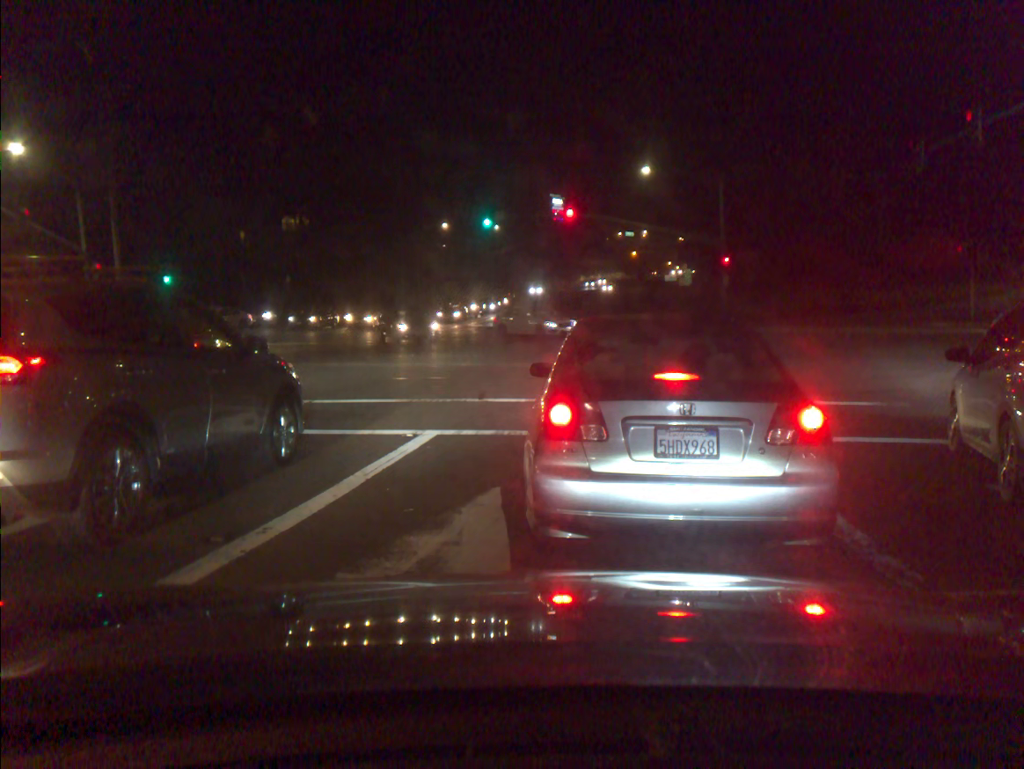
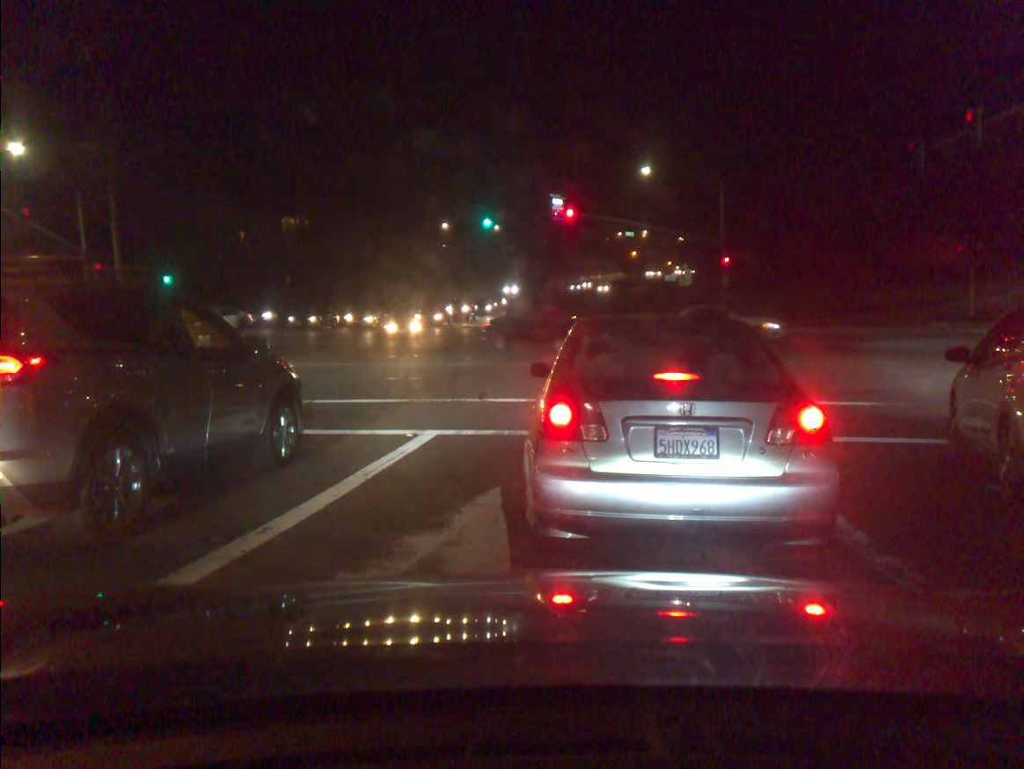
(0.0, 0.0) m; 0°
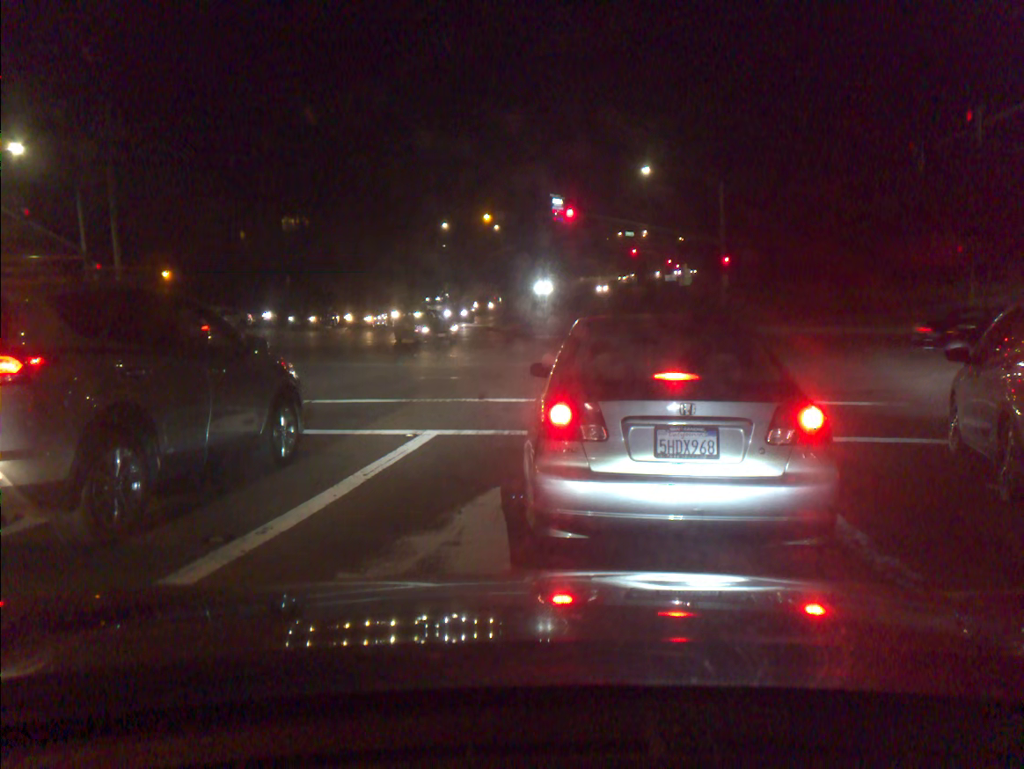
(0.0, 0.0) m; 0°
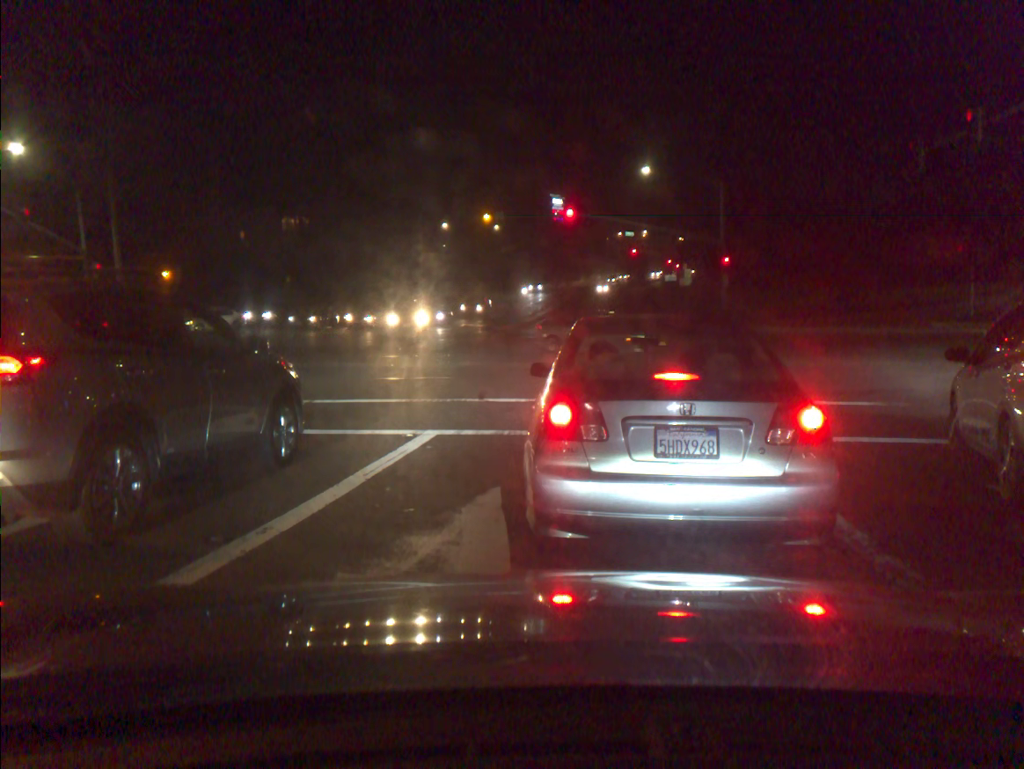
(0.0, 0.0) m; 0°
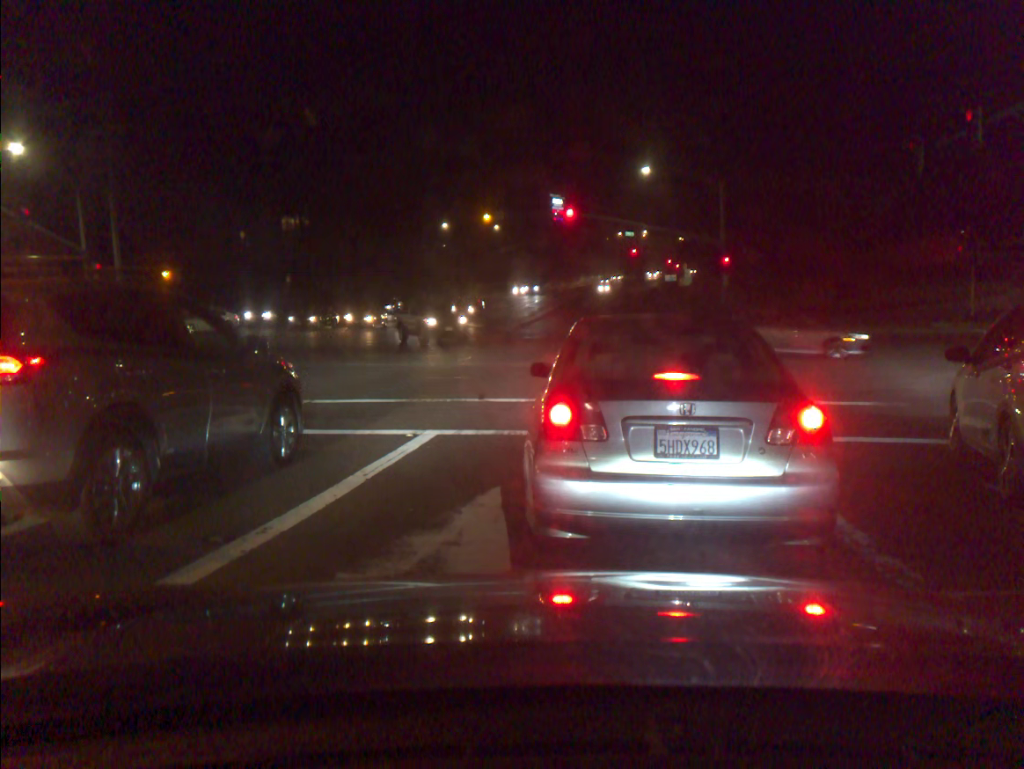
(0.0, 0.0) m; 0°
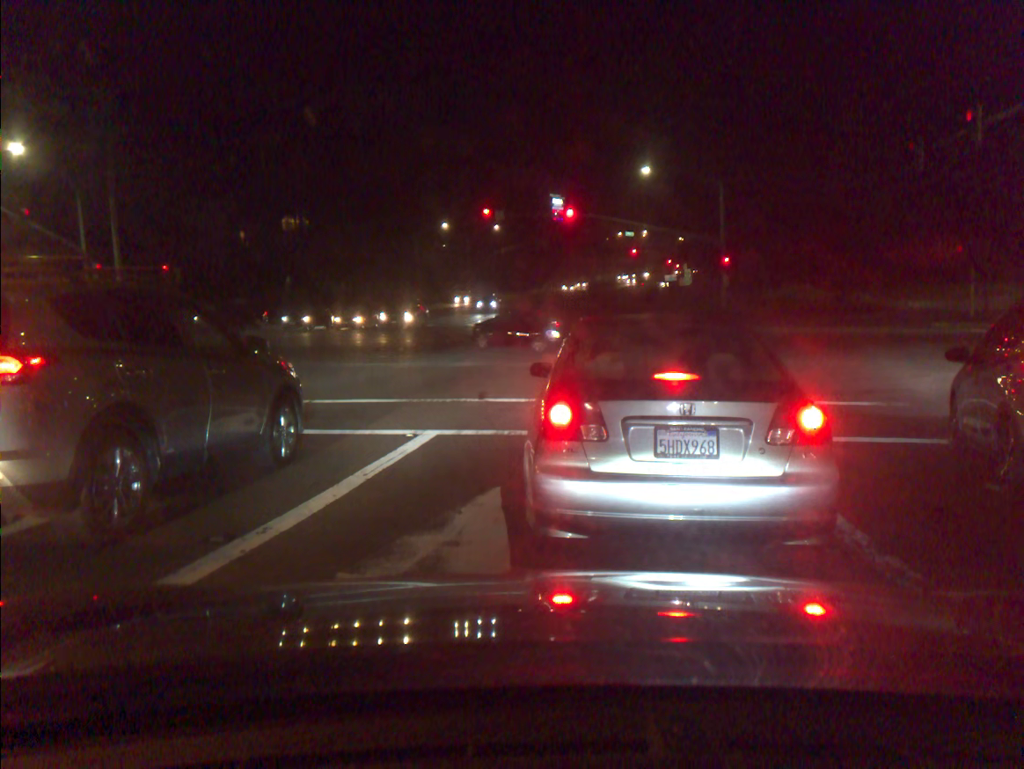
(+0.1, 0.0) m; 0°
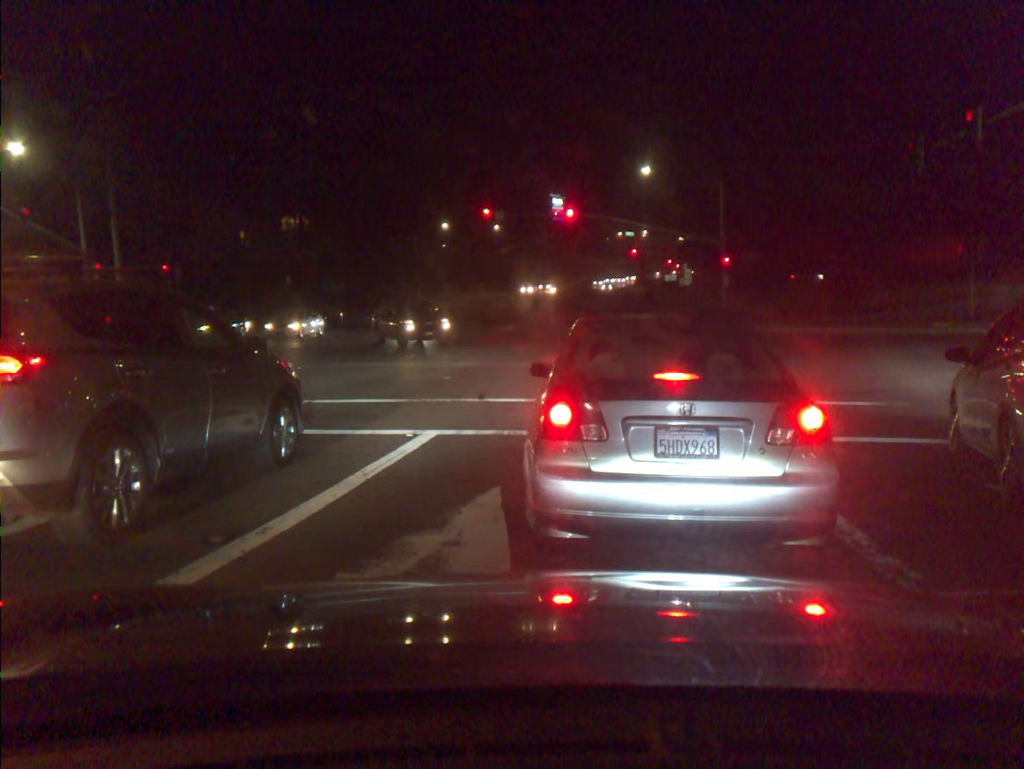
(+0.1, 0.0) m; 0°
